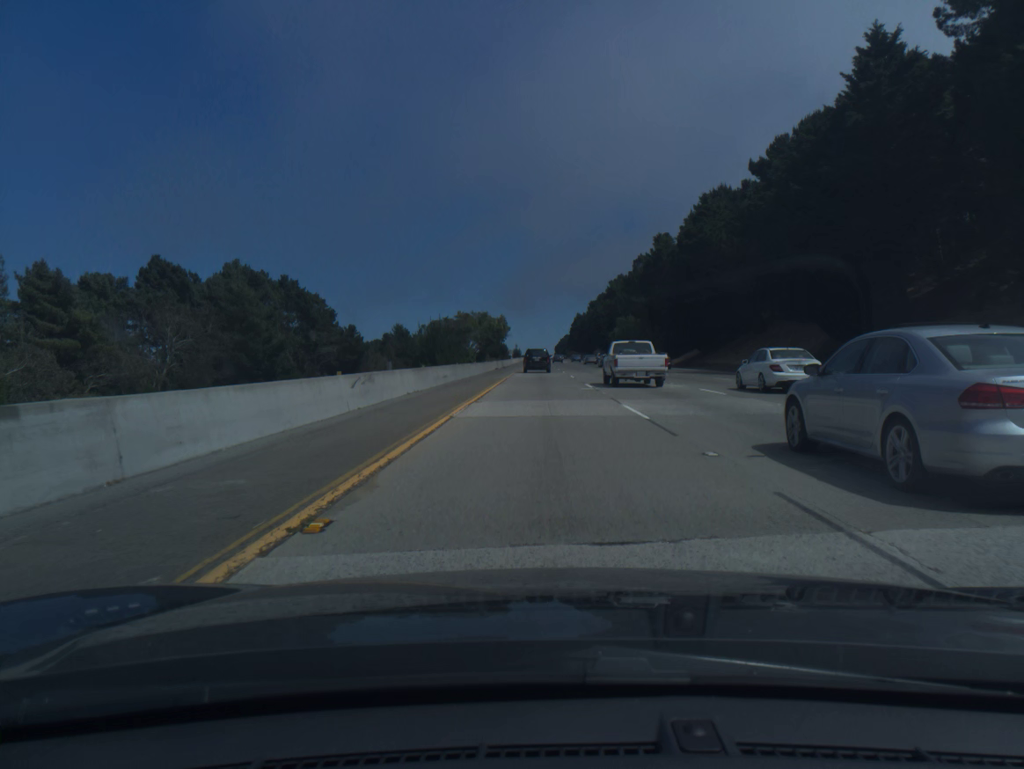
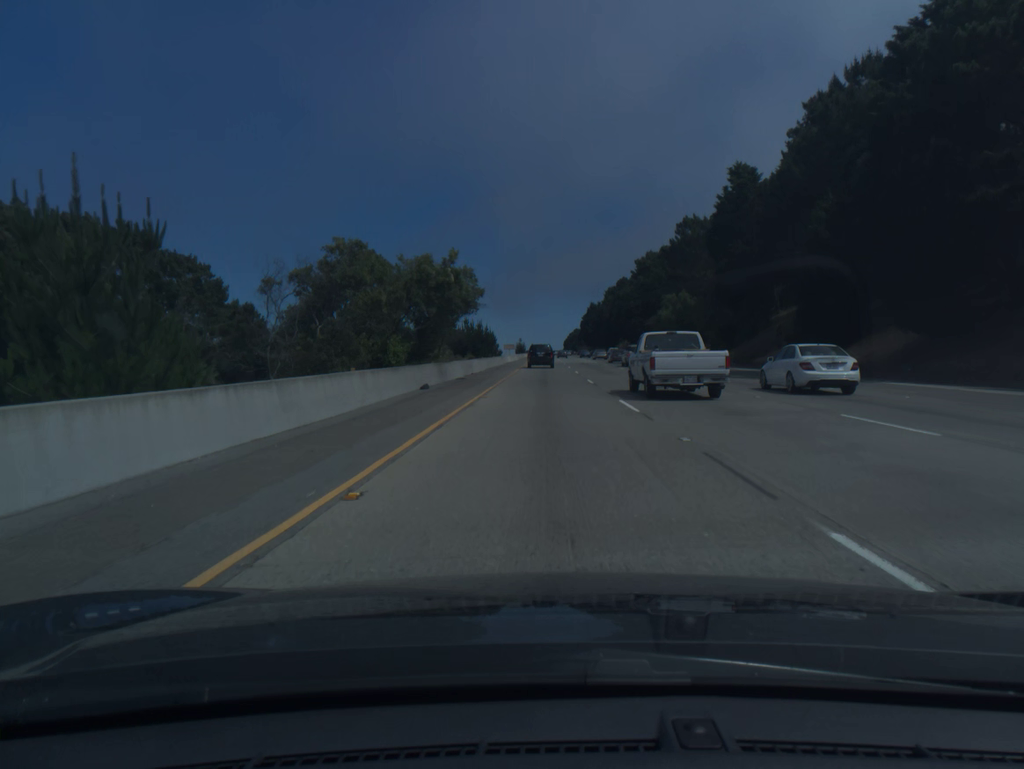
(-0.3, +57.0) m; -1°
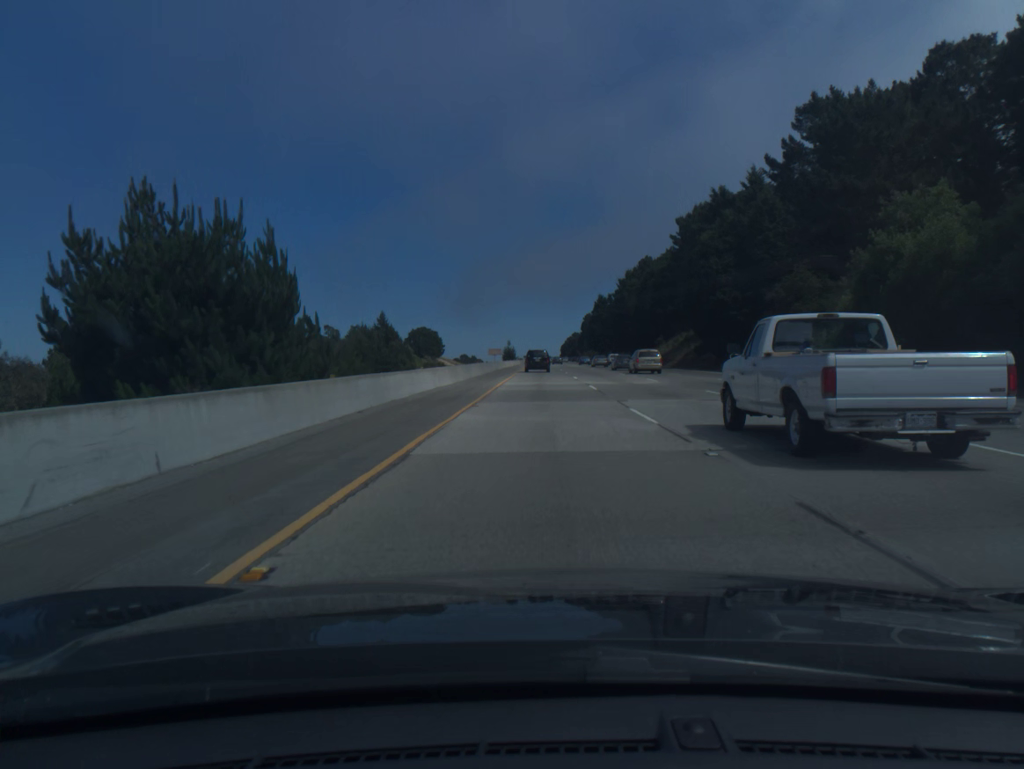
(0.0, +75.3) m; 0°
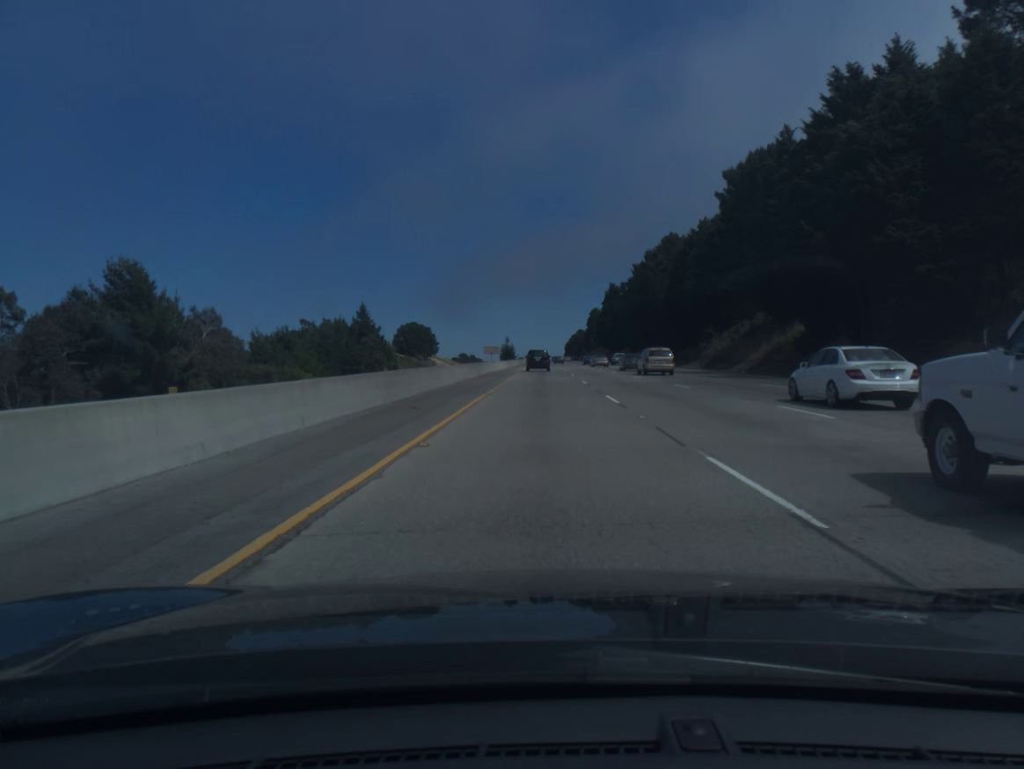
(0.0, +37.6) m; 0°
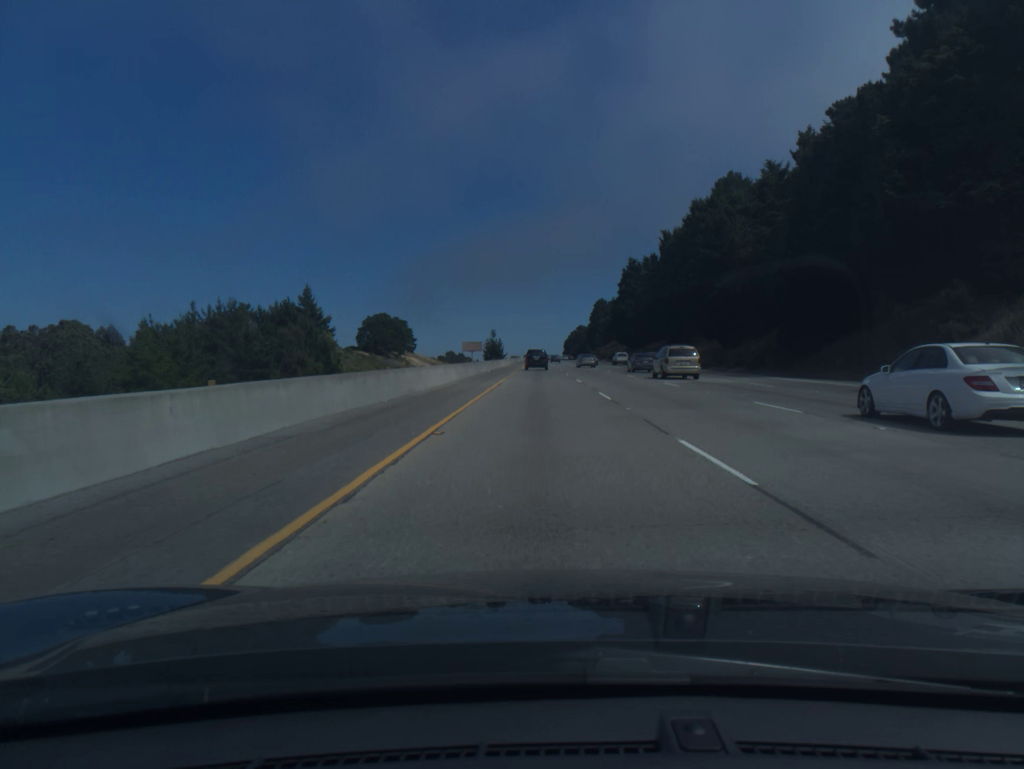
(-0.1, +56.9) m; 0°
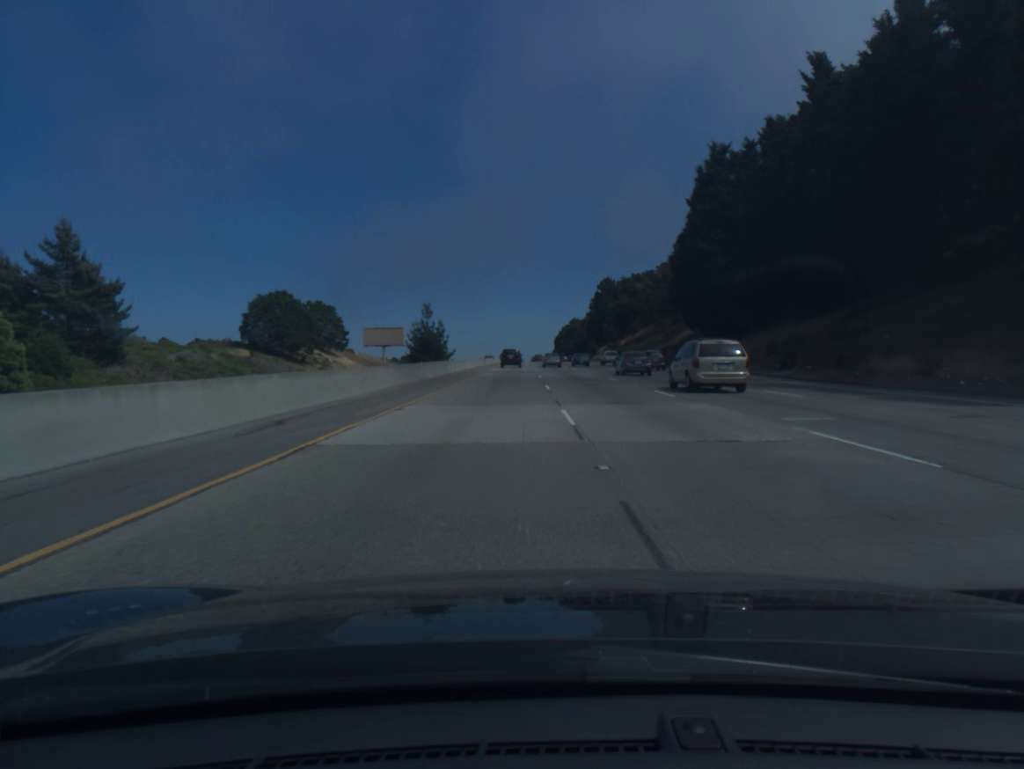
(+0.8, +96.3) m; +1°
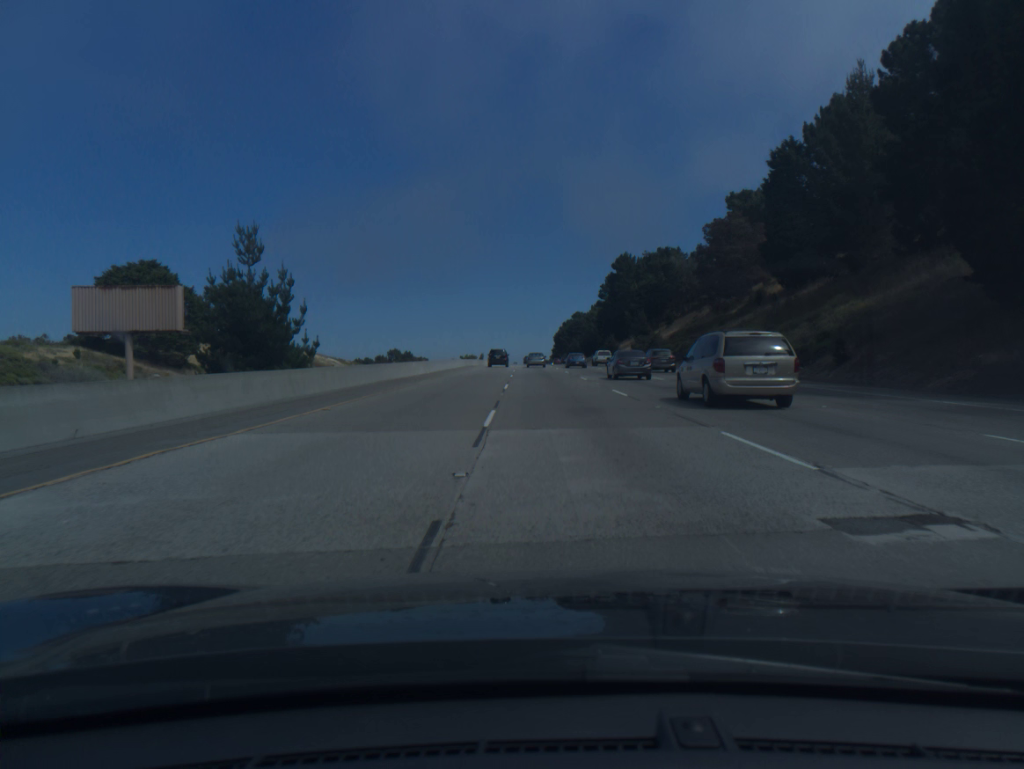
(+0.1, +59.0) m; 0°
